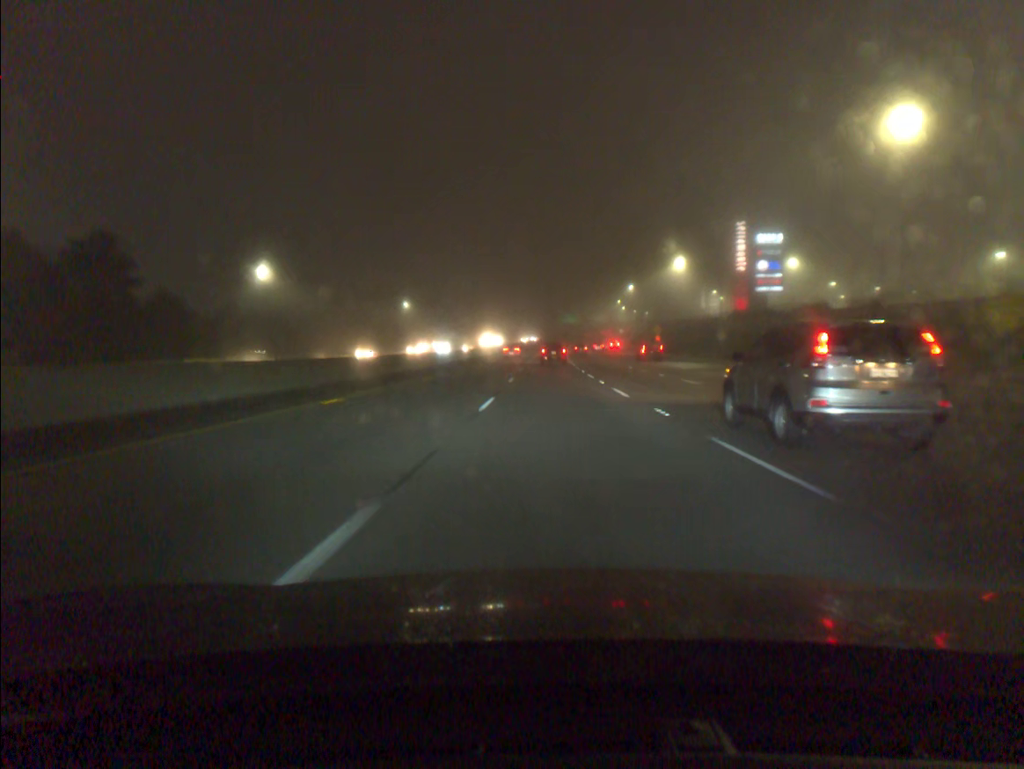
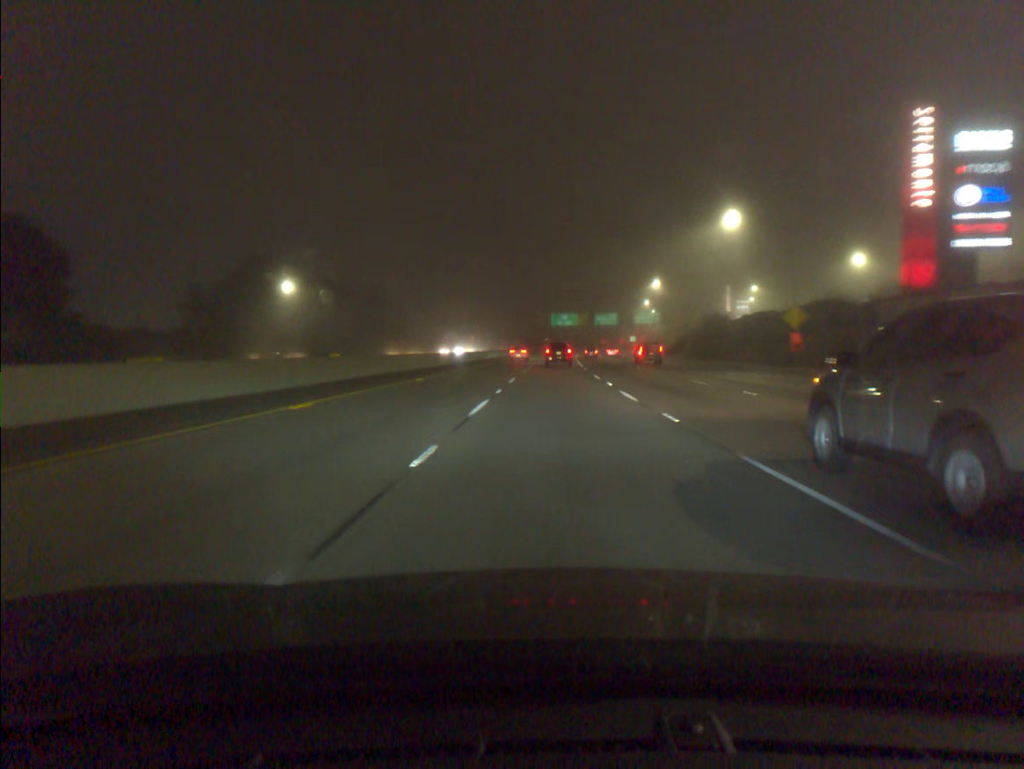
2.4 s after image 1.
(+0.5, +75.2) m; +1°
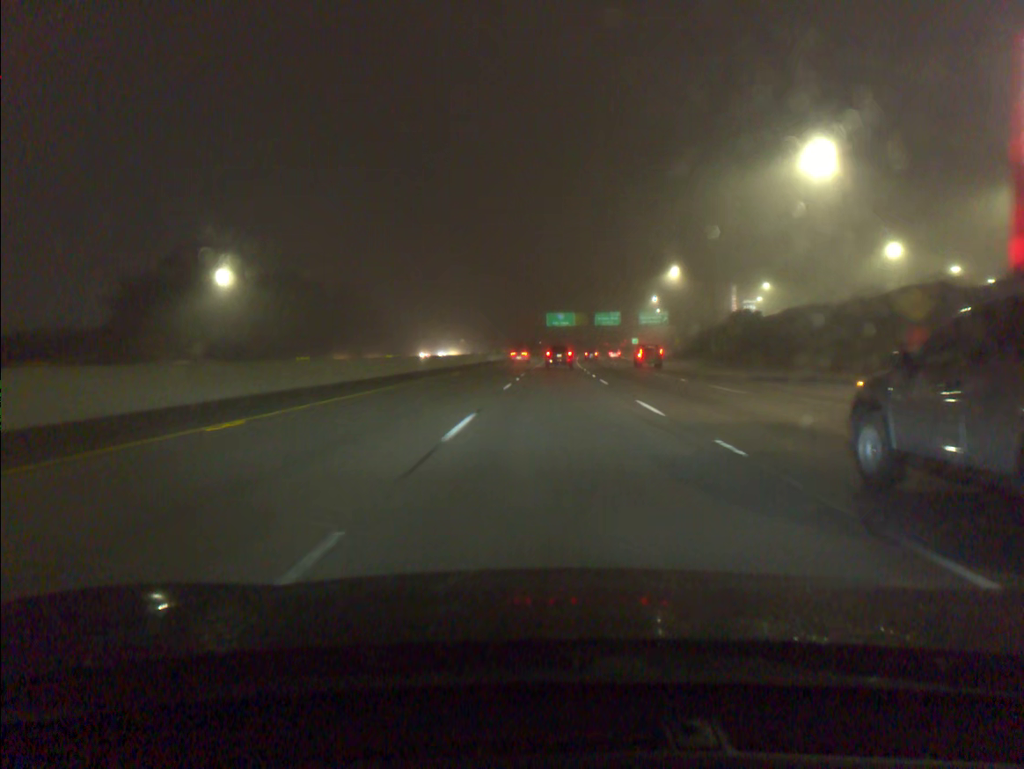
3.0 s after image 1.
(+0.1, +18.5) m; 0°
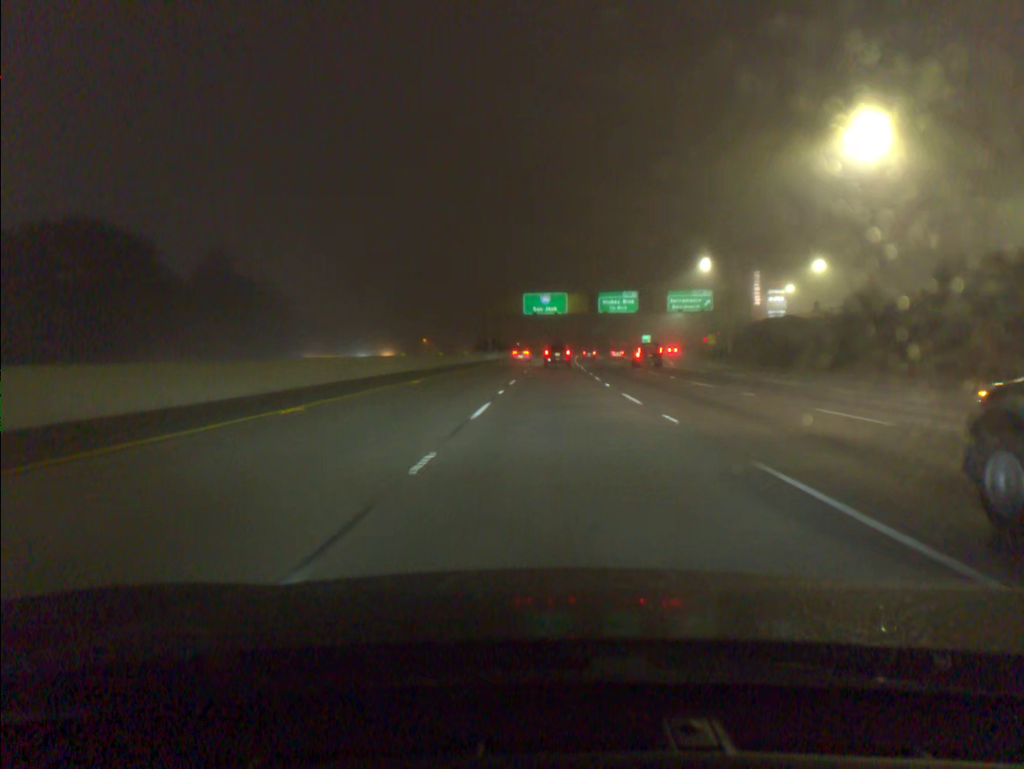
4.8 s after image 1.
(+0.8, +55.0) m; +2°
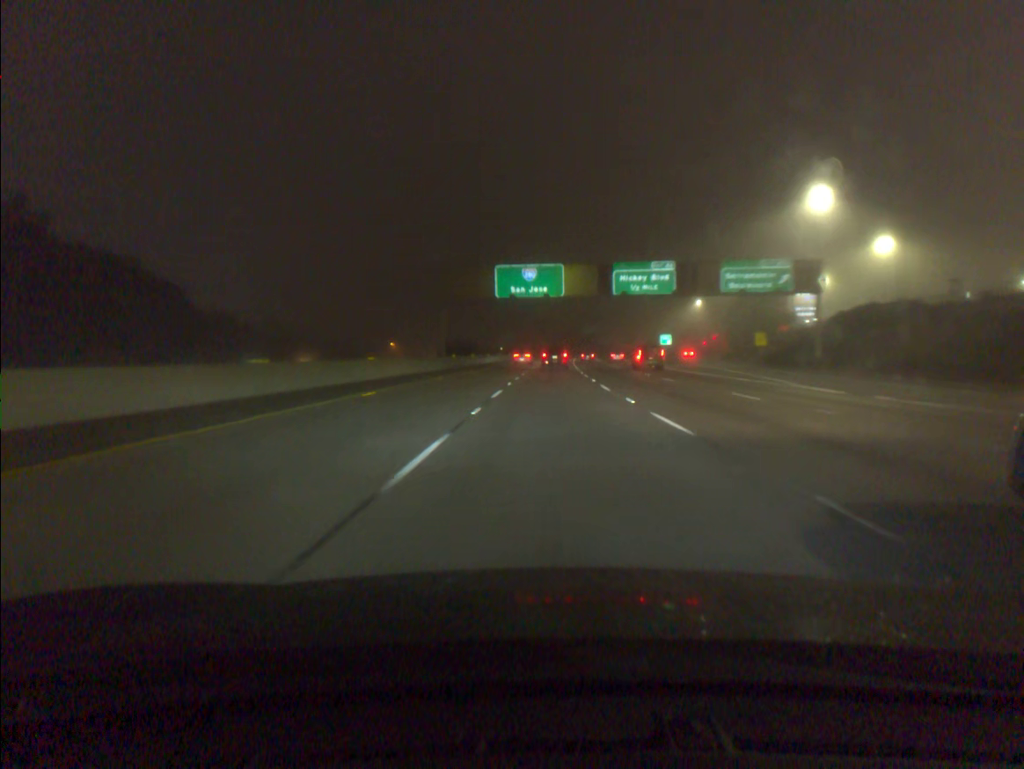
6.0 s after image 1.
(+0.4, +36.3) m; +1°
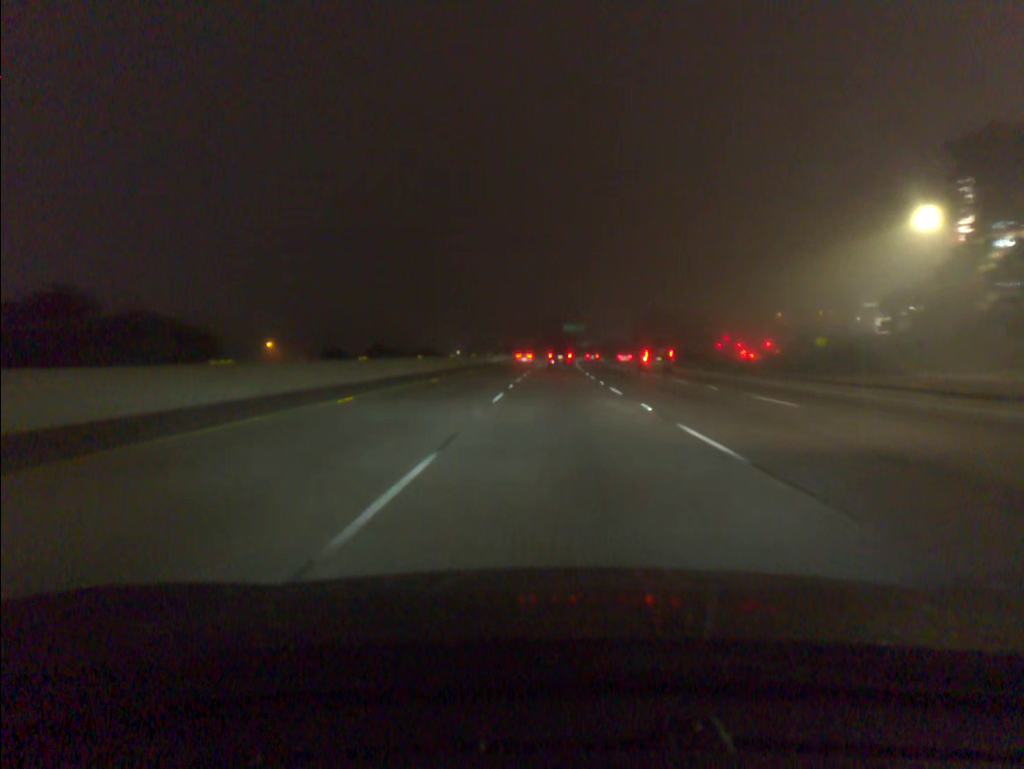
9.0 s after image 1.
(+1.6, +90.5) m; +2°
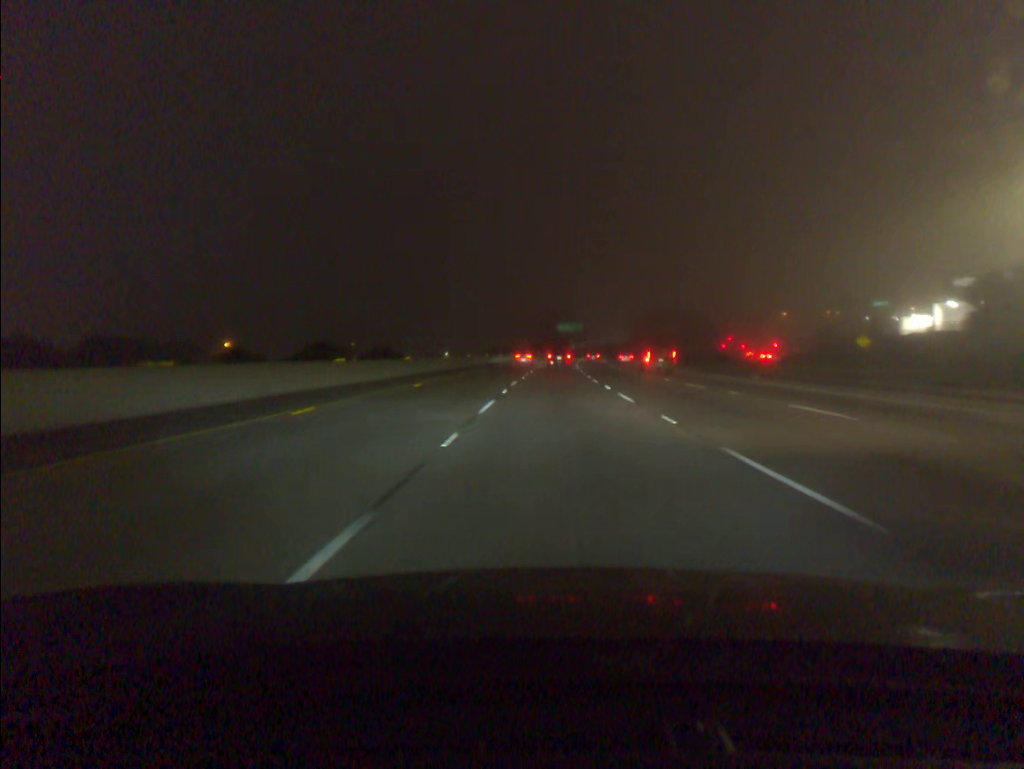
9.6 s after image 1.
(+0.1, +18.2) m; +1°
